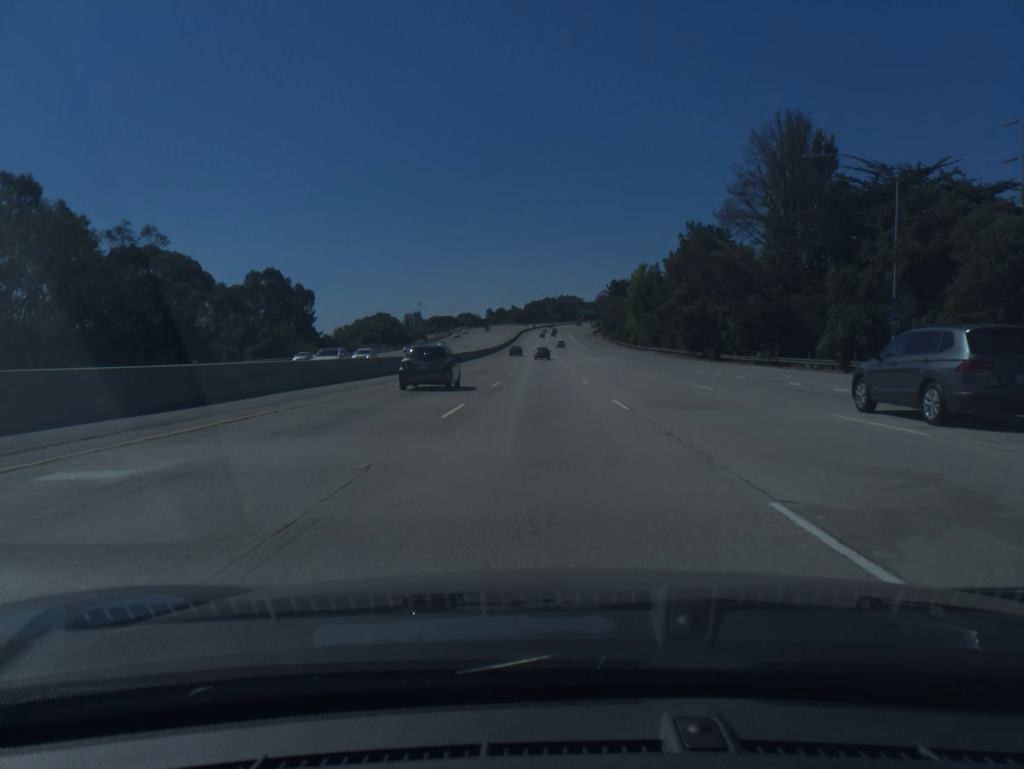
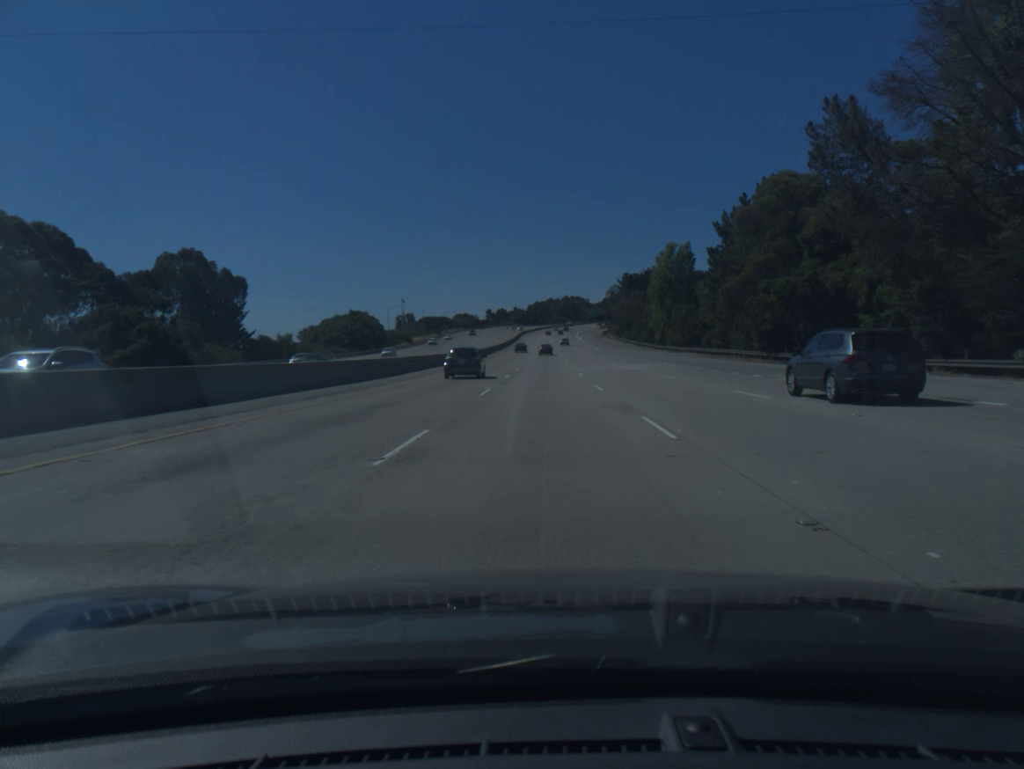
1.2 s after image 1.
(-0.1, +34.7) m; 0°
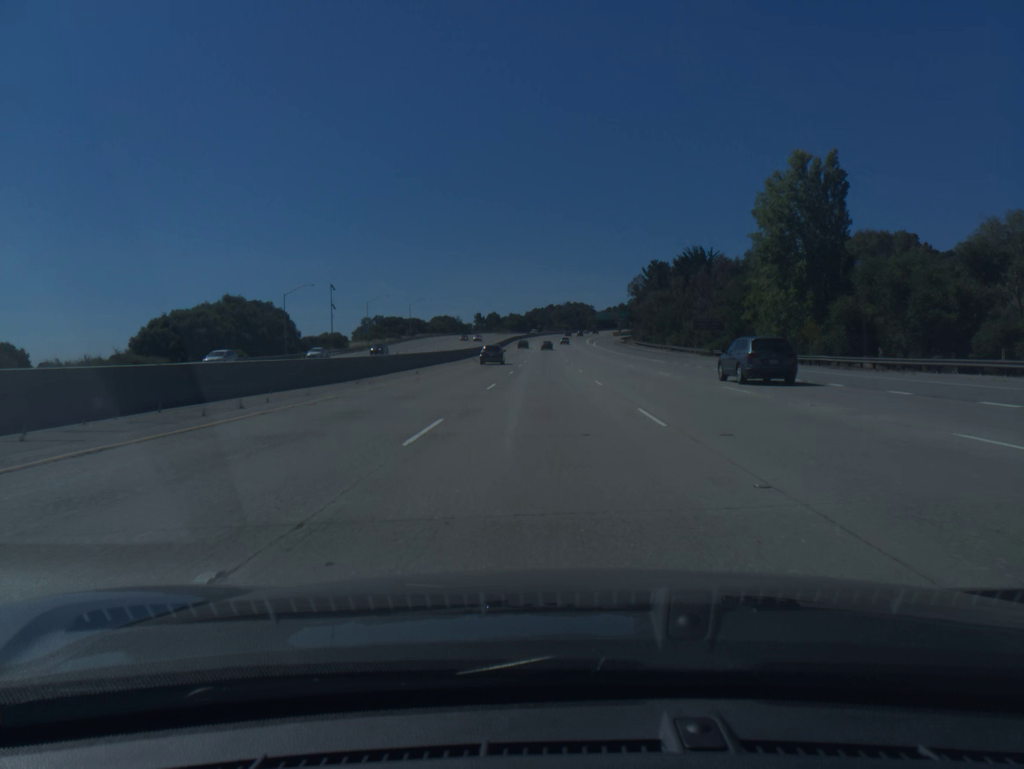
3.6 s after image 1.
(-0.1, +69.3) m; 0°
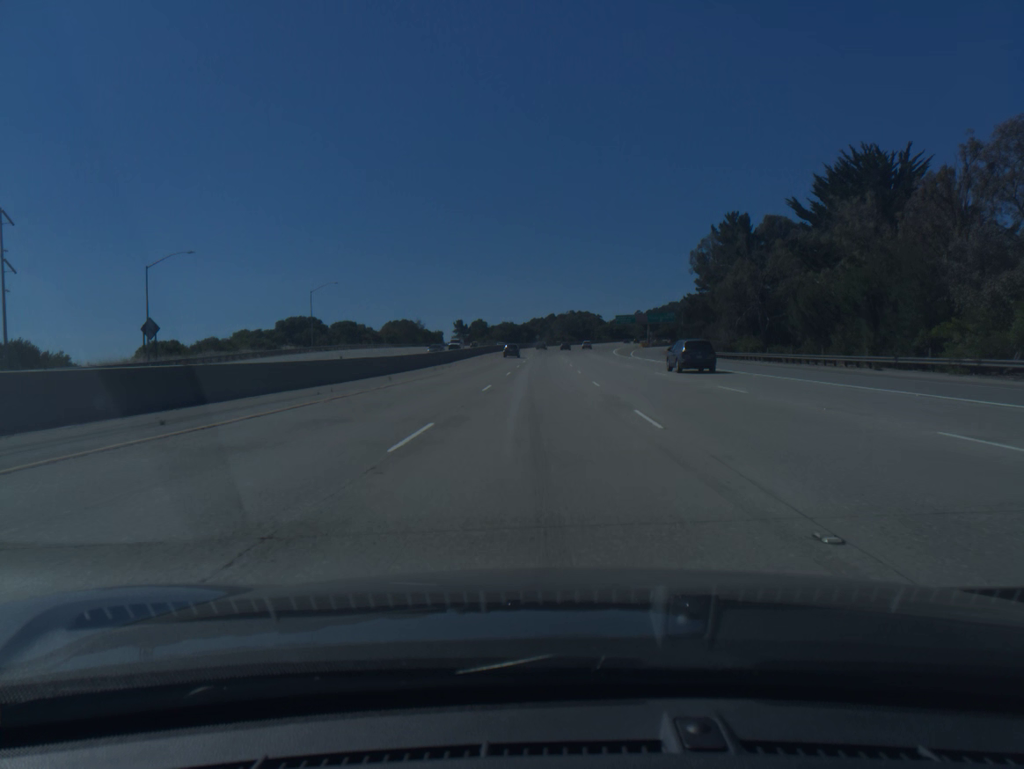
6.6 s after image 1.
(+0.2, +85.8) m; 0°
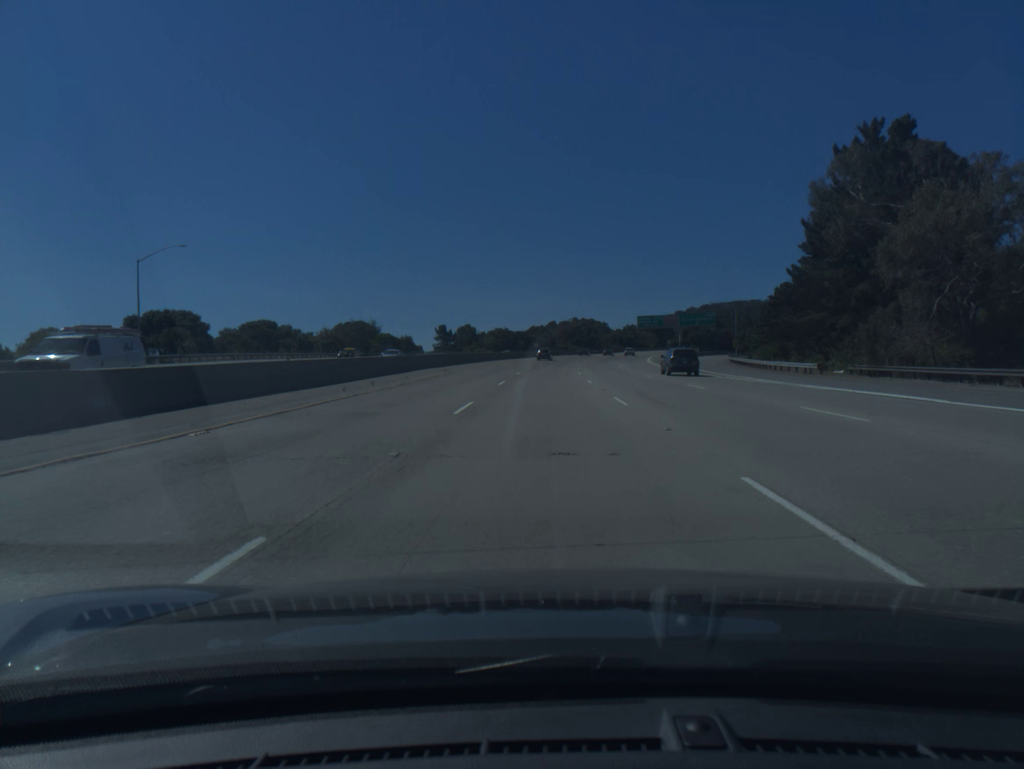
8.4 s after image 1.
(0.0, +51.0) m; 0°
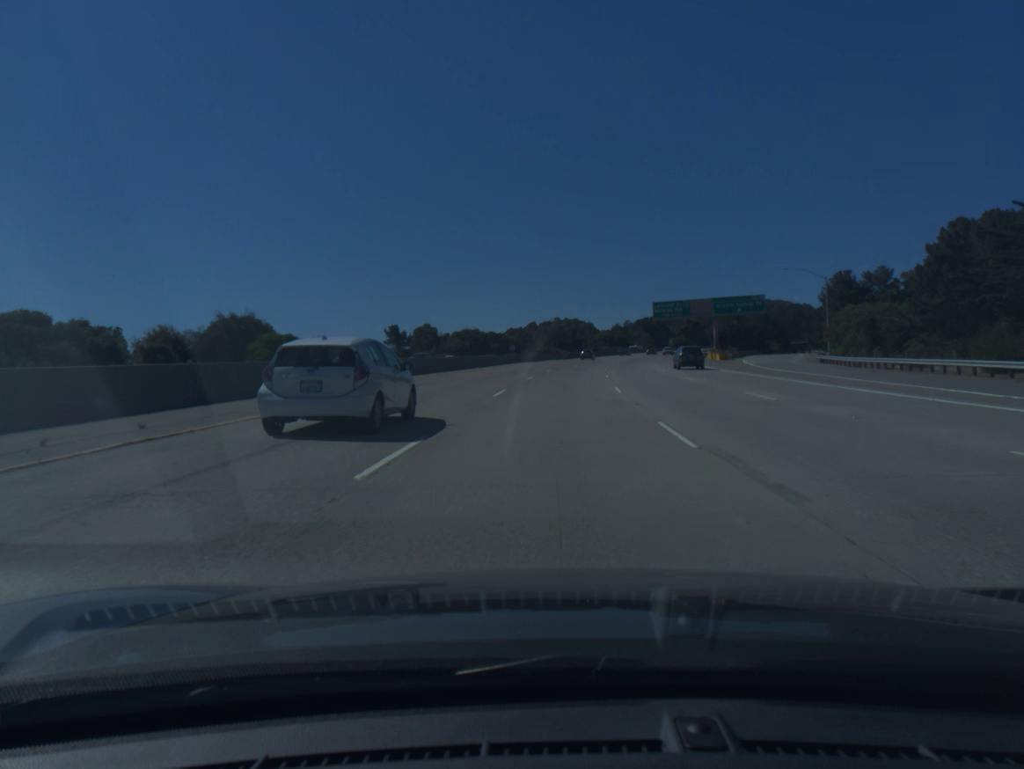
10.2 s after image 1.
(+0.3, +50.7) m; +1°
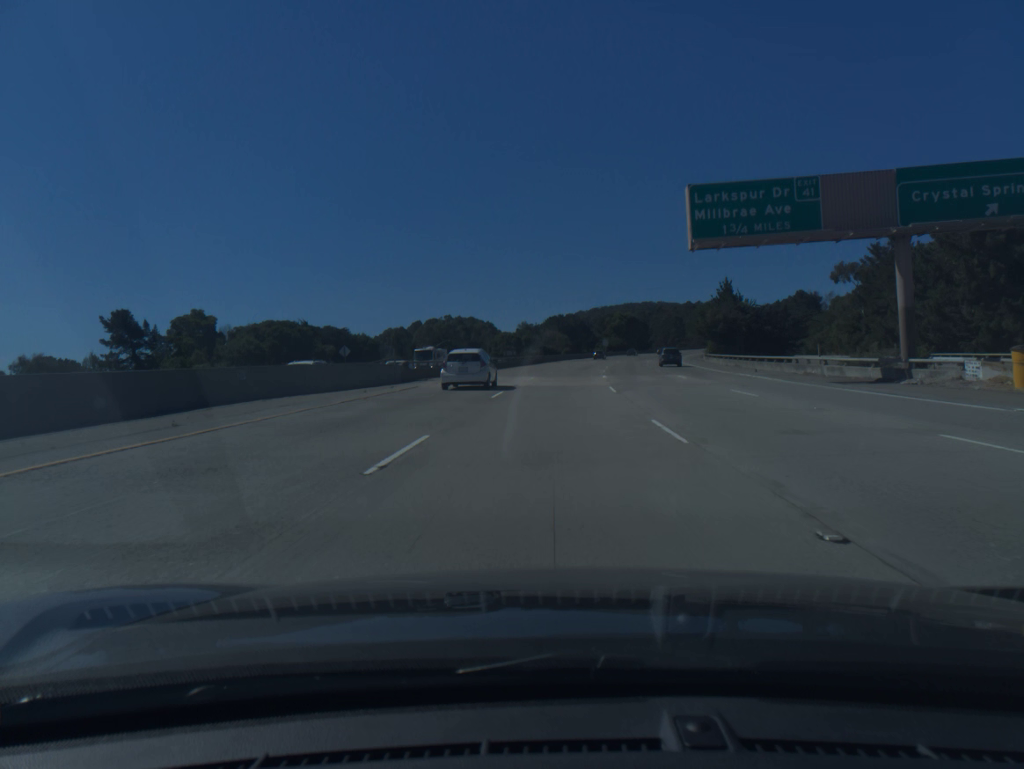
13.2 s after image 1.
(+5.3, +84.5) m; +7°
